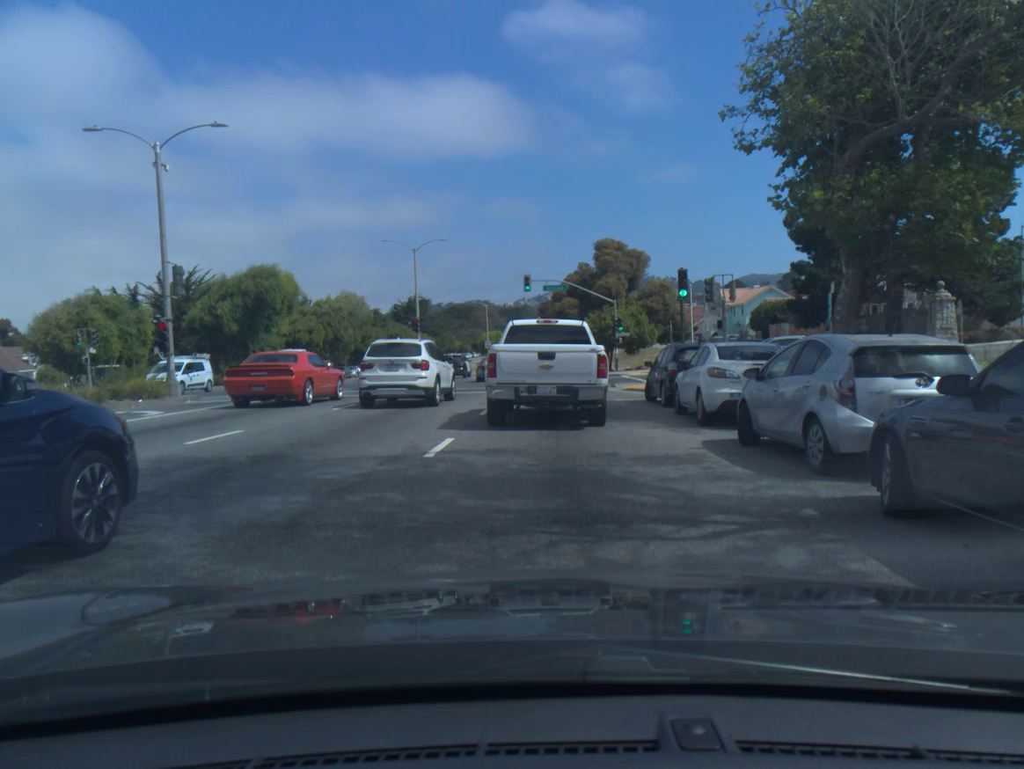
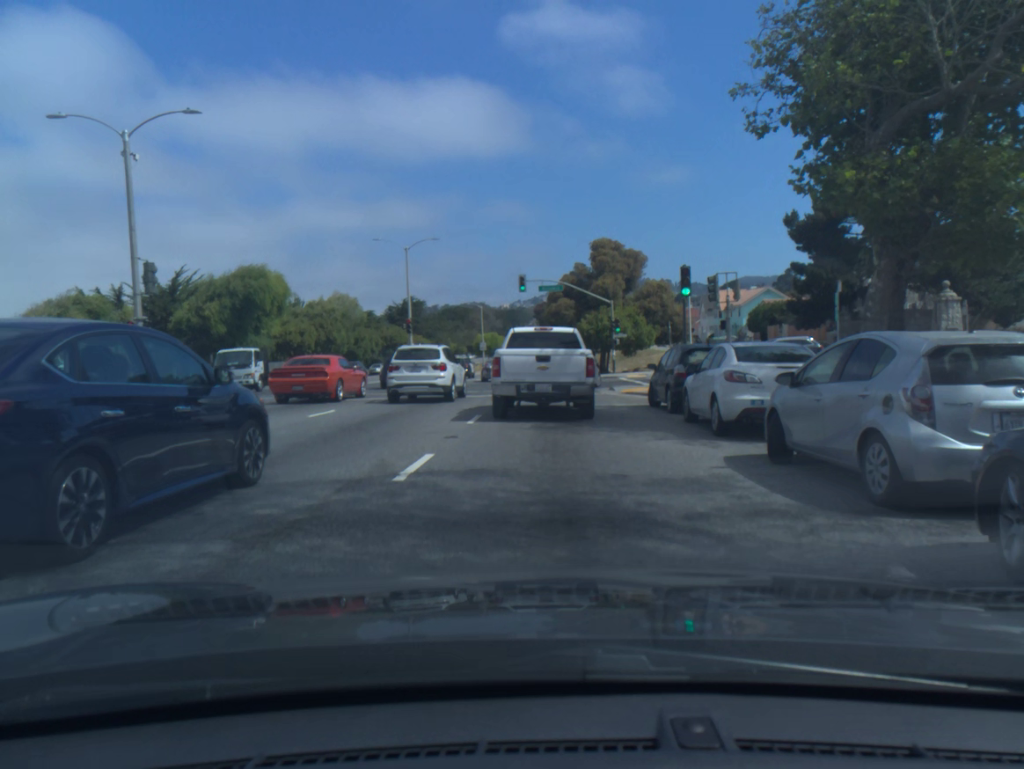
(0.0, +1.6) m; 0°
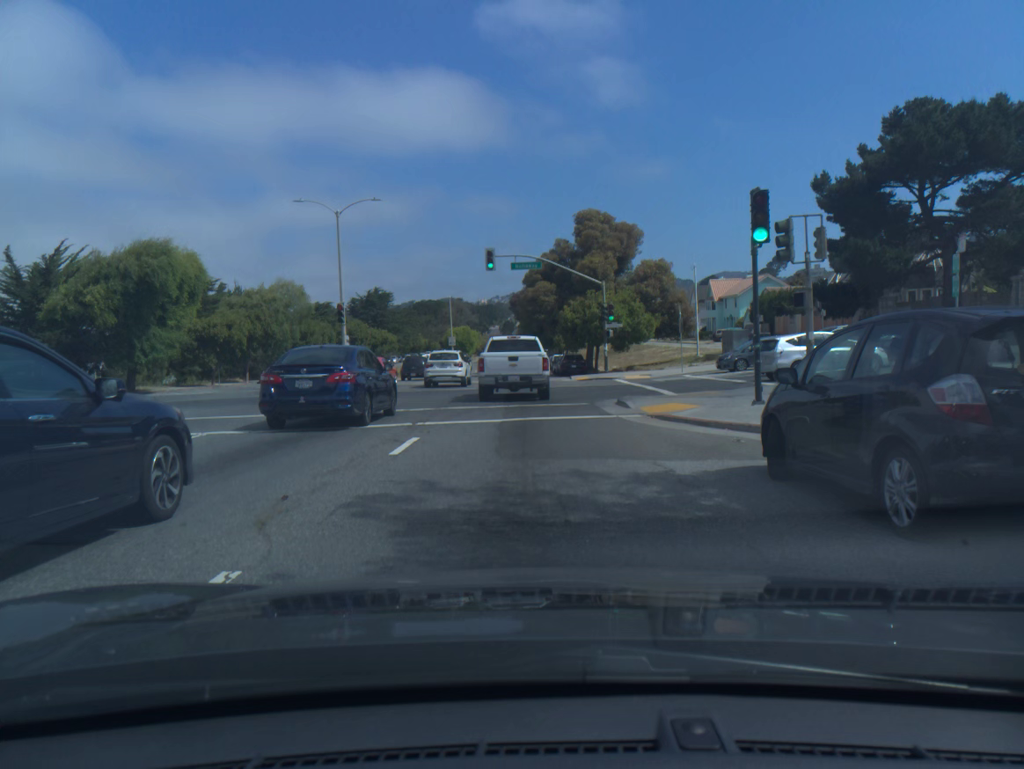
(+0.1, +11.9) m; 0°
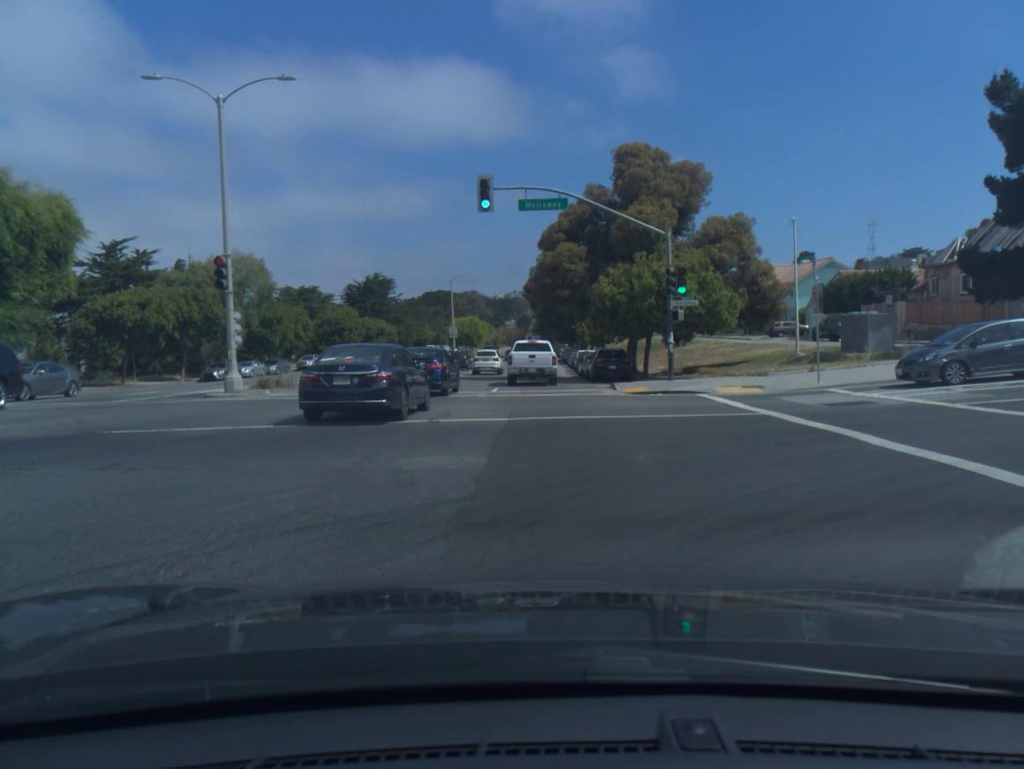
(-0.3, +17.5) m; -1°
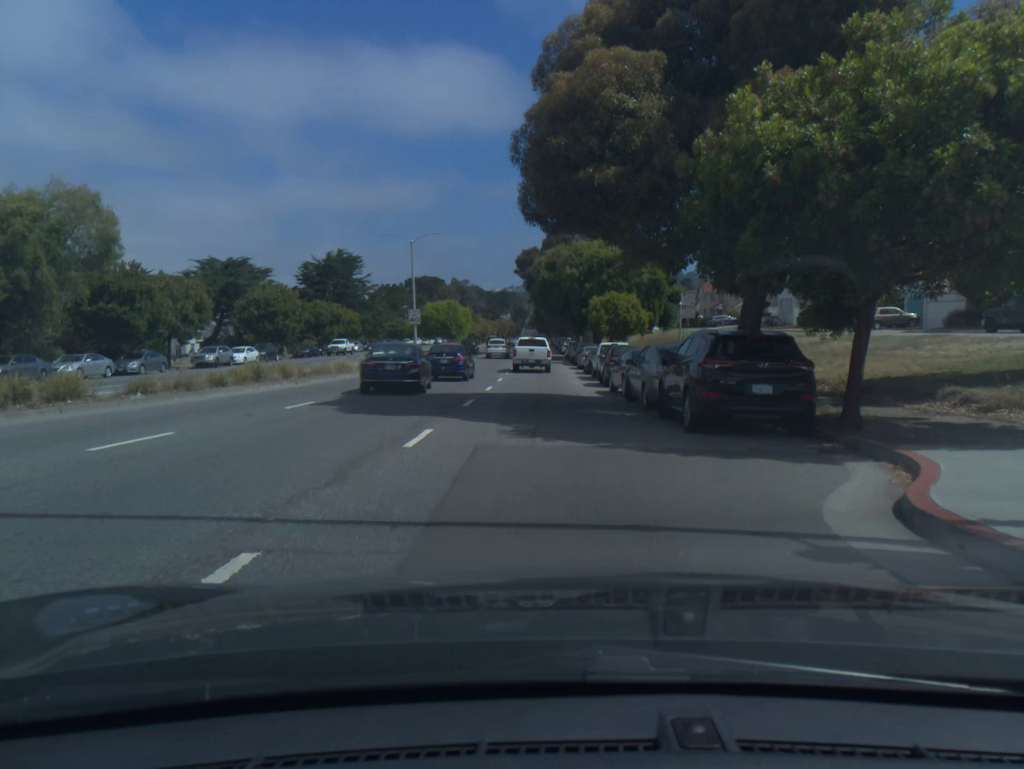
(0.0, +24.4) m; 0°
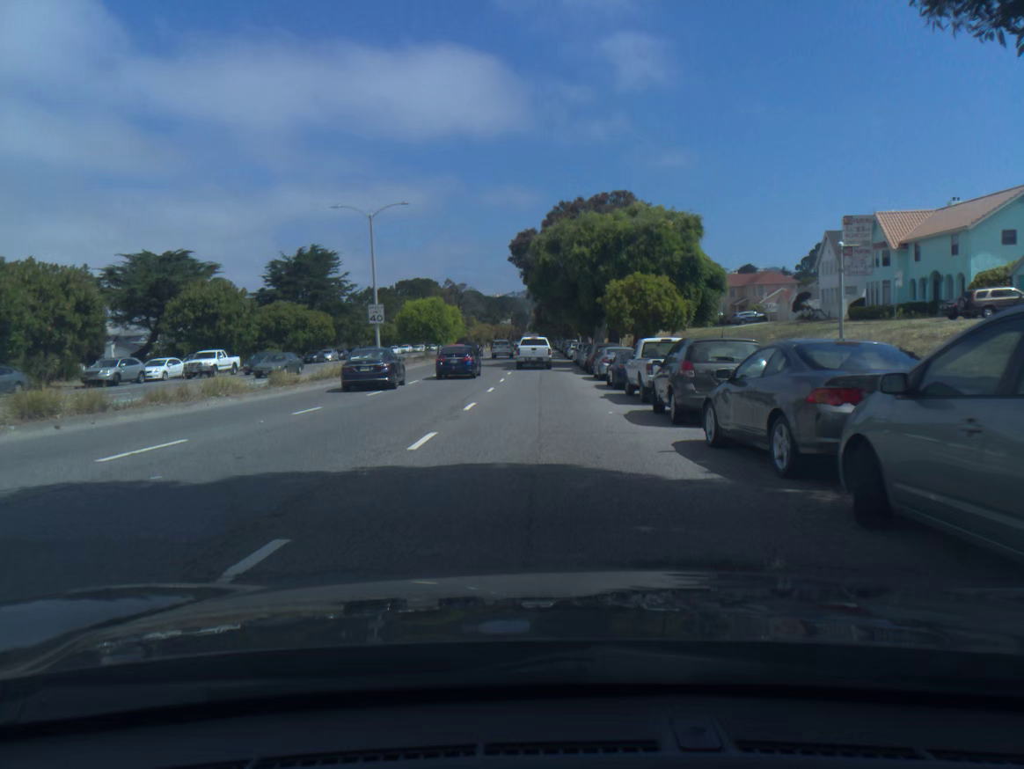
(0.0, +14.4) m; 0°
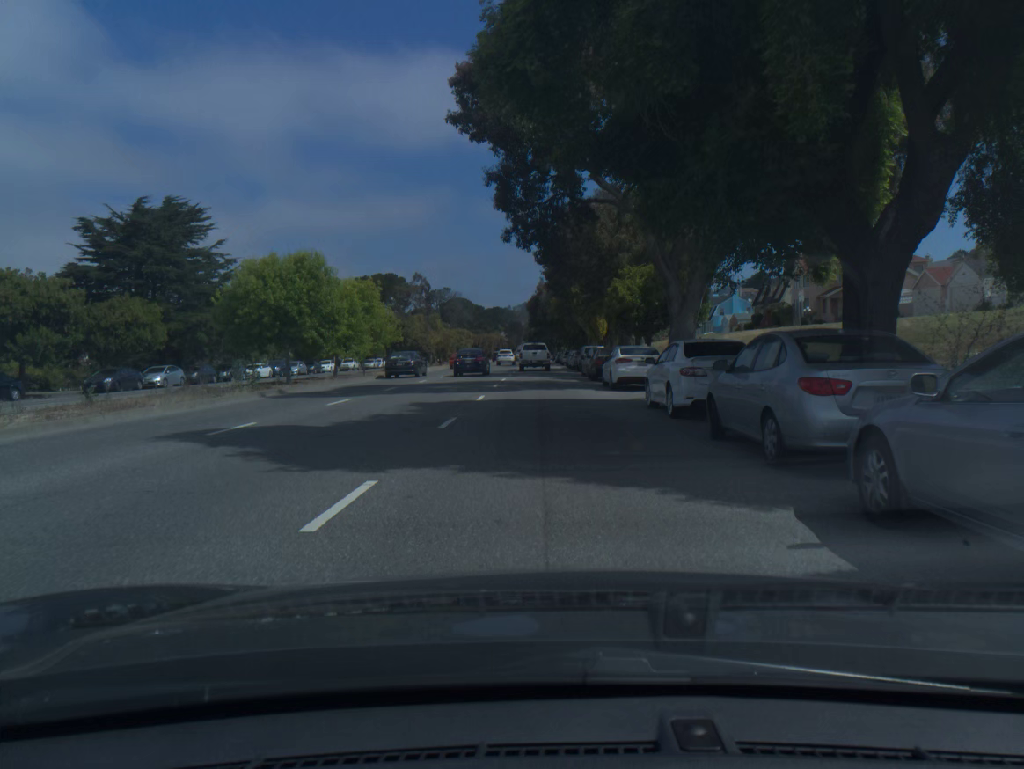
(0.0, +41.0) m; 0°
